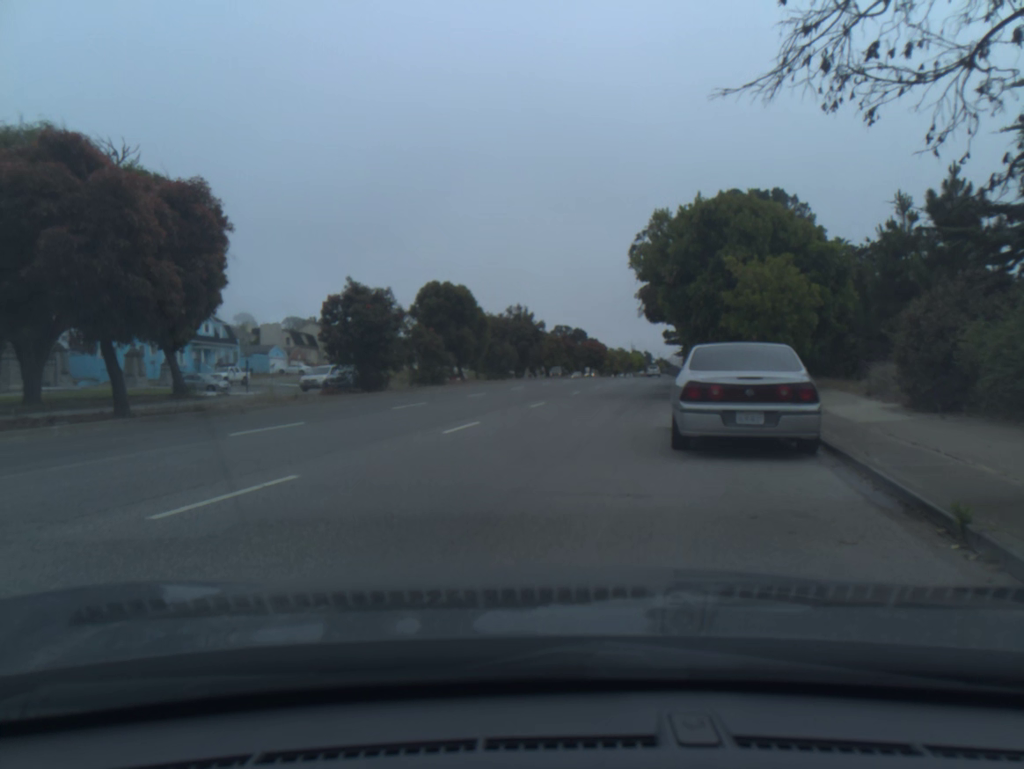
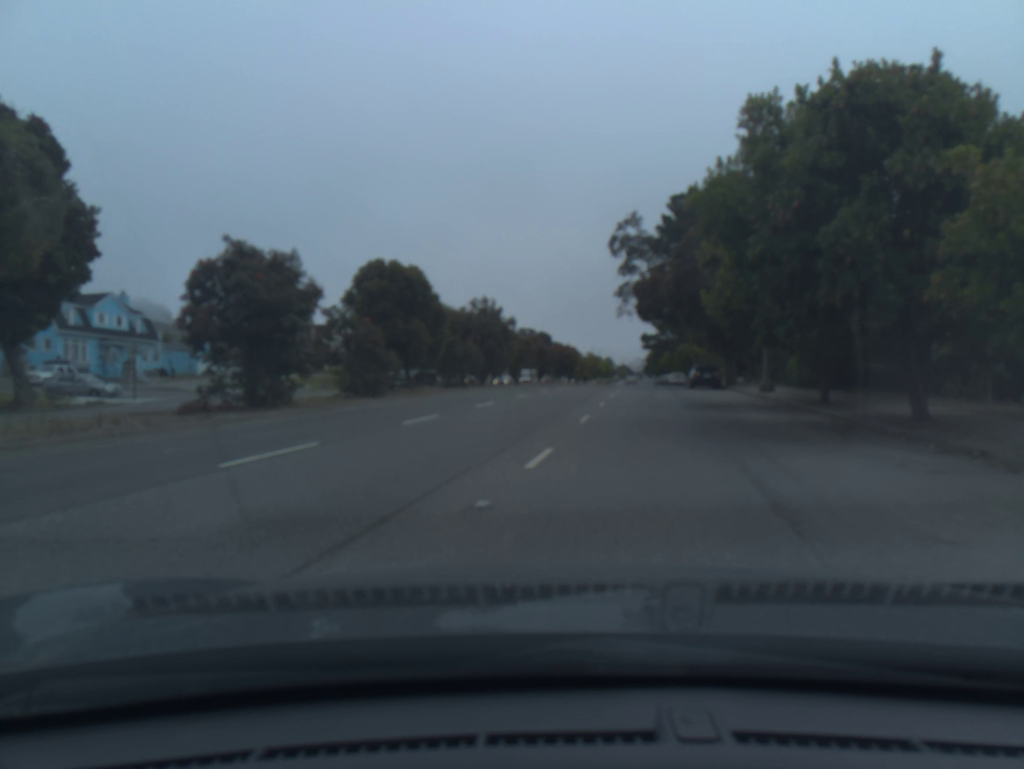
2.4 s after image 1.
(+0.9, +11.0) m; +13°
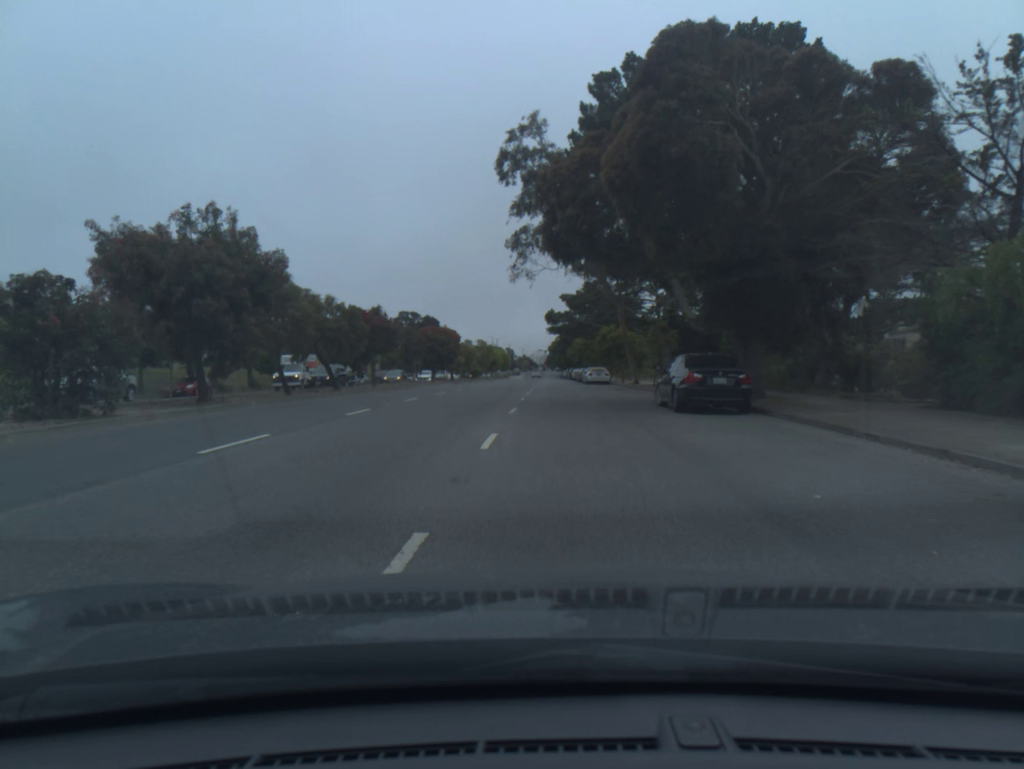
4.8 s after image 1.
(+2.0, +26.9) m; +5°
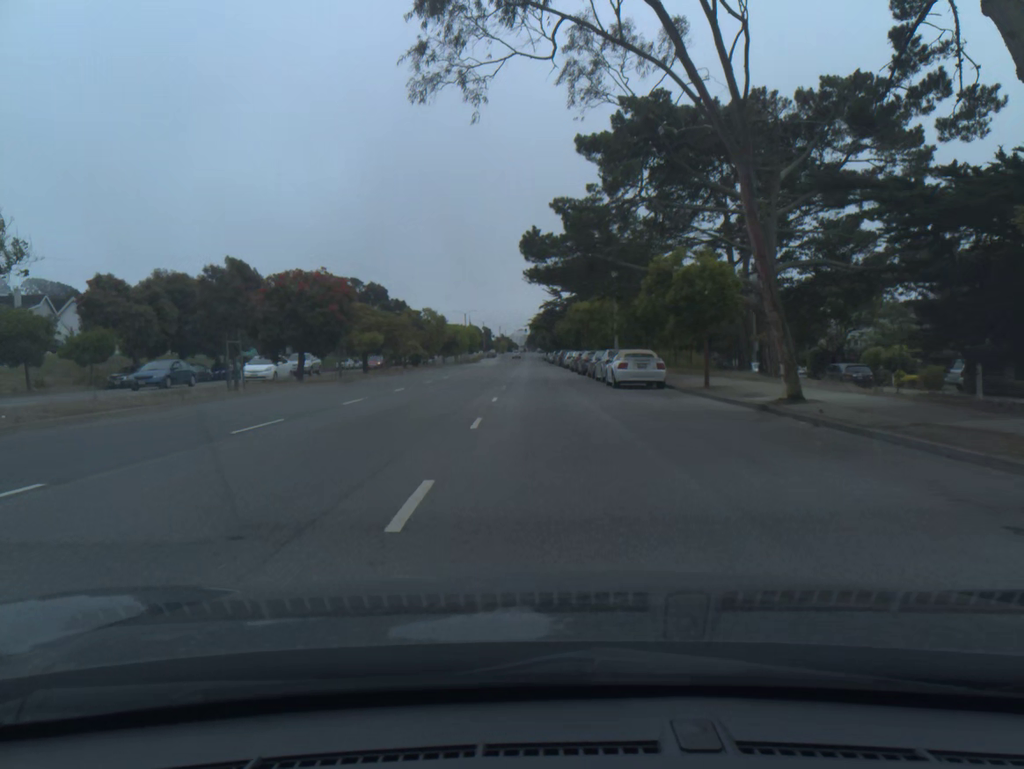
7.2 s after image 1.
(+0.3, +33.6) m; +1°
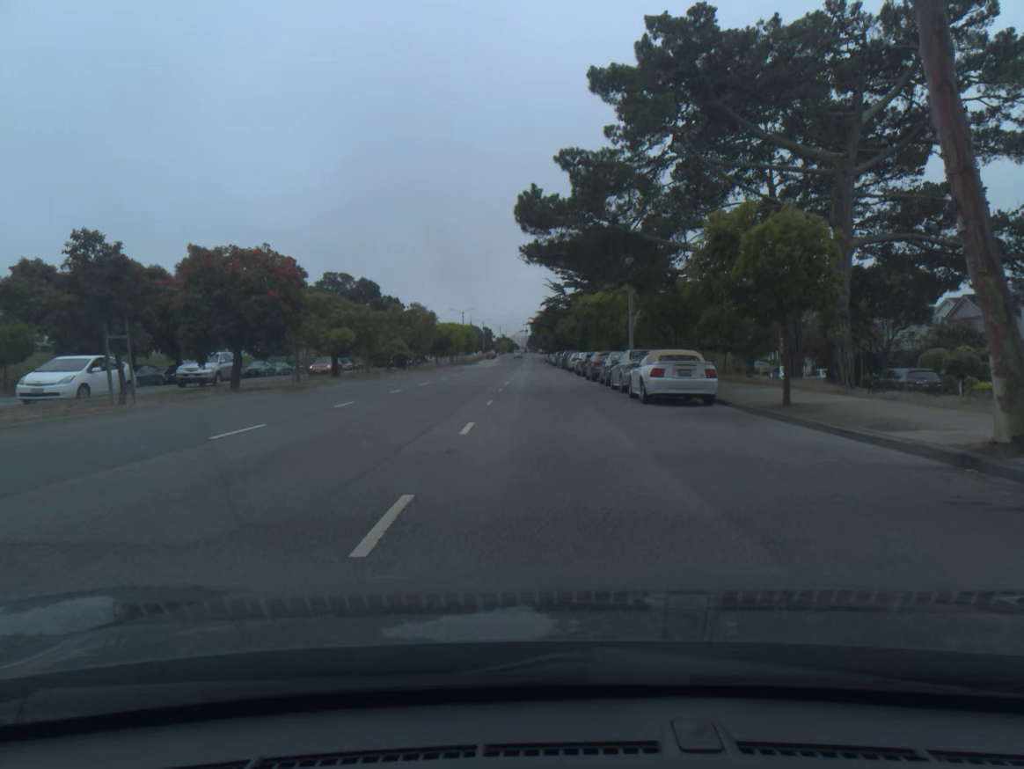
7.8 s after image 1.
(0.0, +7.9) m; 0°
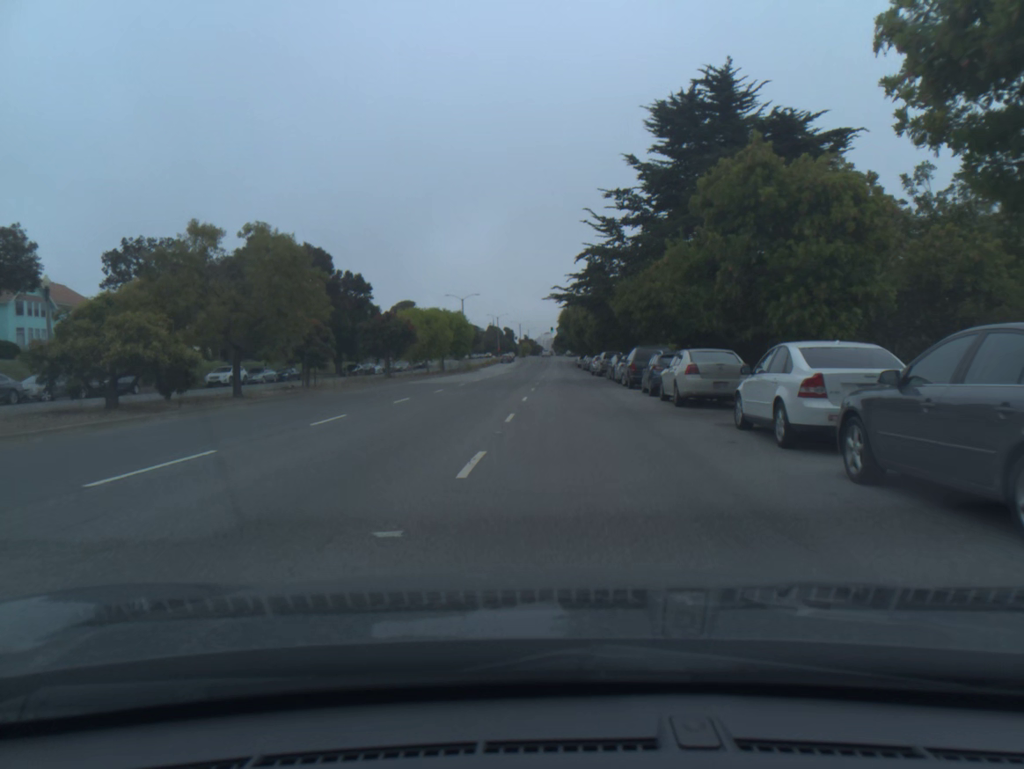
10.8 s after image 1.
(-0.6, +40.5) m; -2°
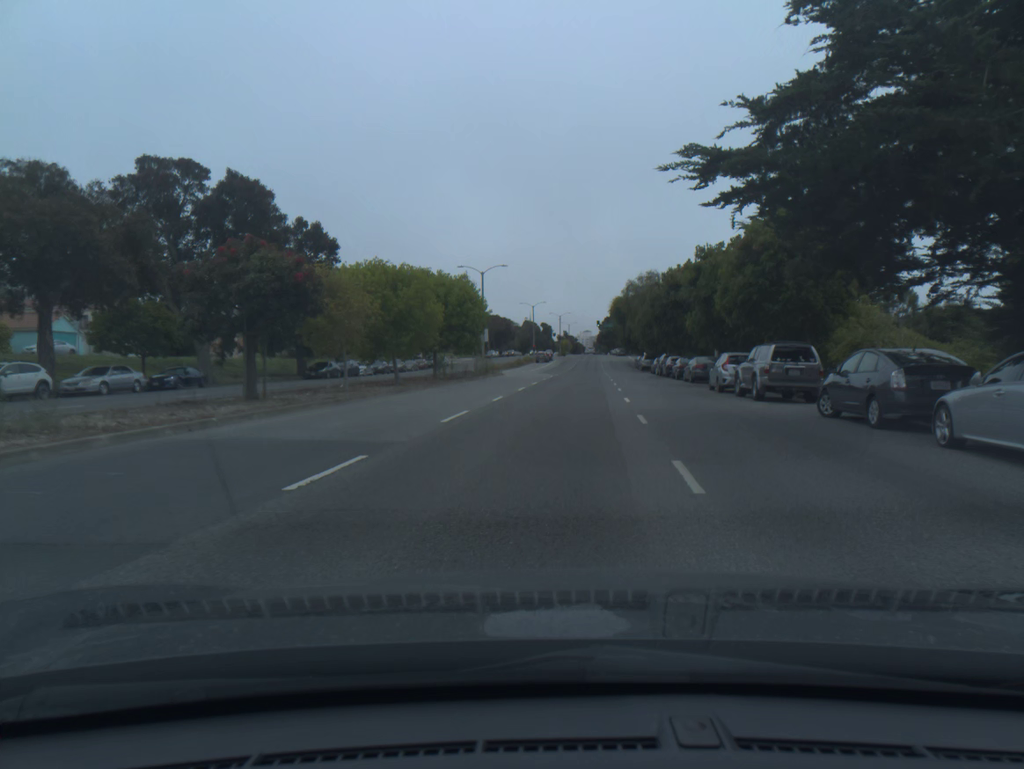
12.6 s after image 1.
(-1.2, +29.4) m; -2°
